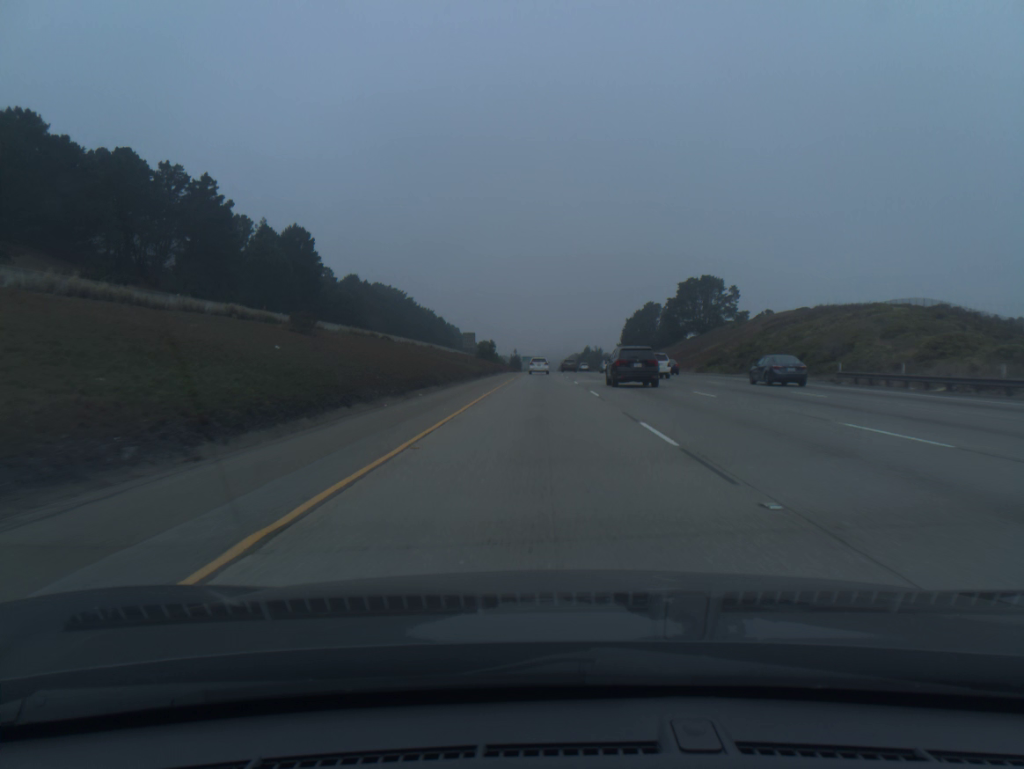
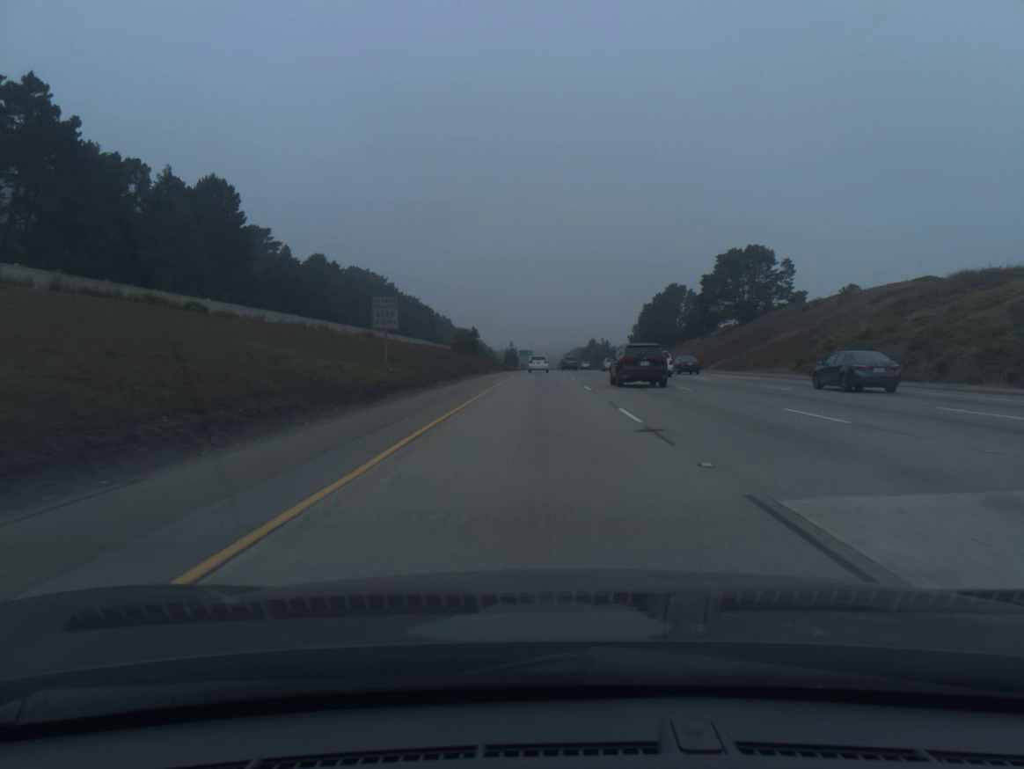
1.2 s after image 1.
(0.0, +40.6) m; 0°
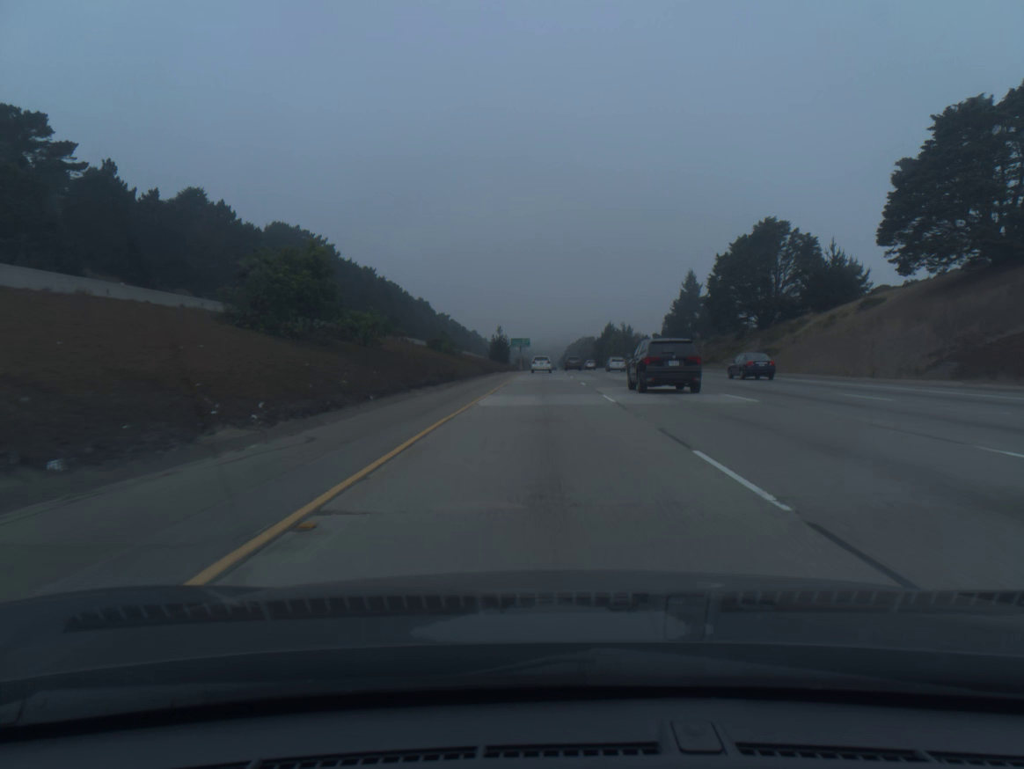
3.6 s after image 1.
(-0.1, +81.2) m; 0°
